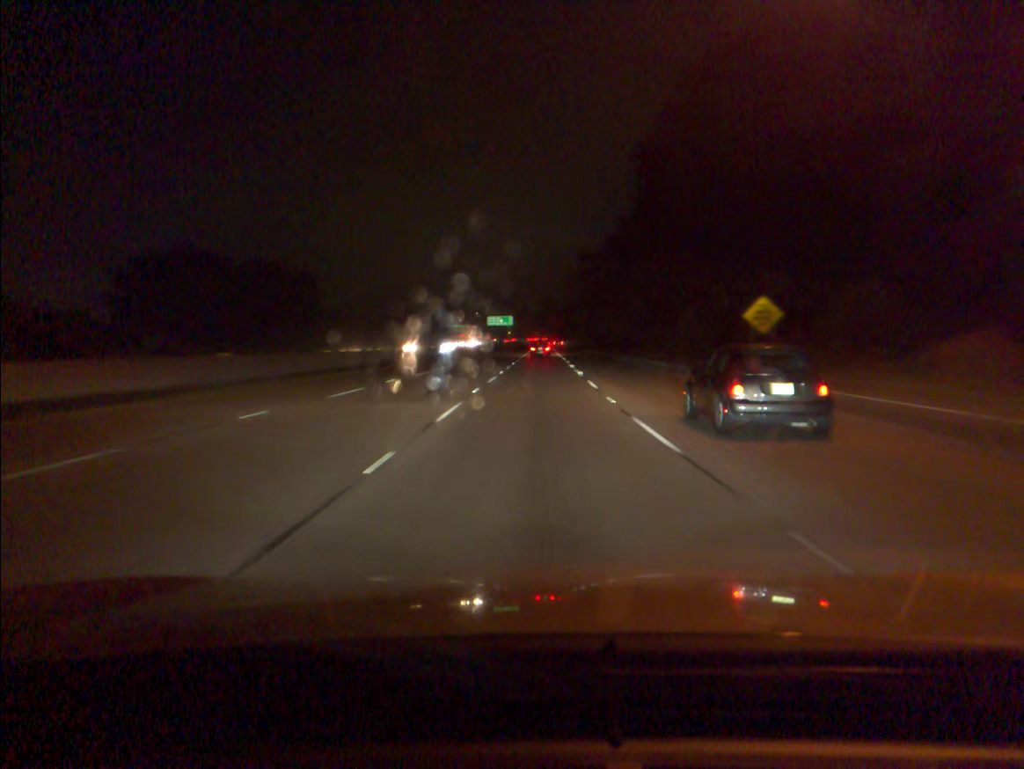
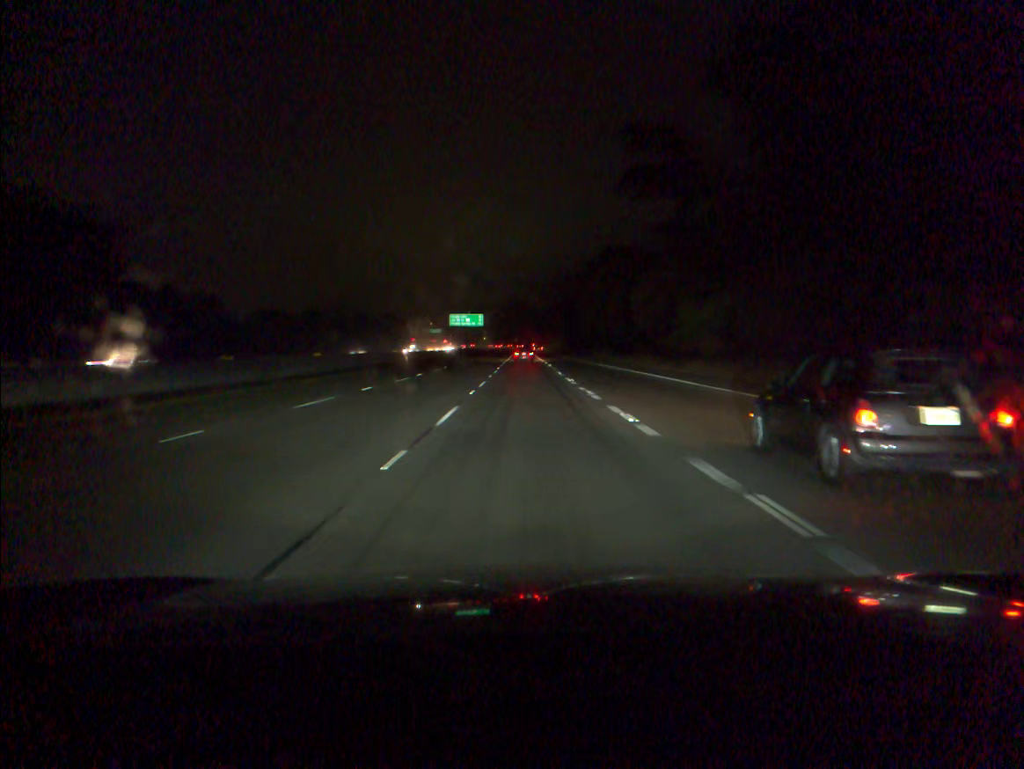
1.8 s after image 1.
(+1.0, +56.6) m; +2°
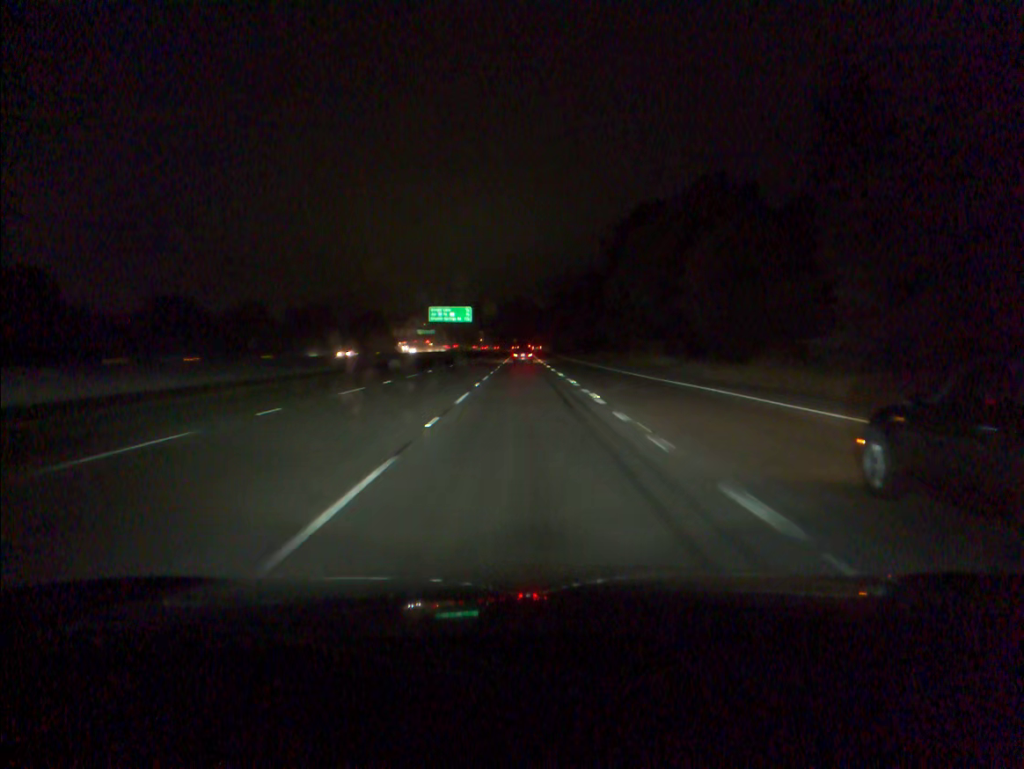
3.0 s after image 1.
(0.0, +37.8) m; 0°
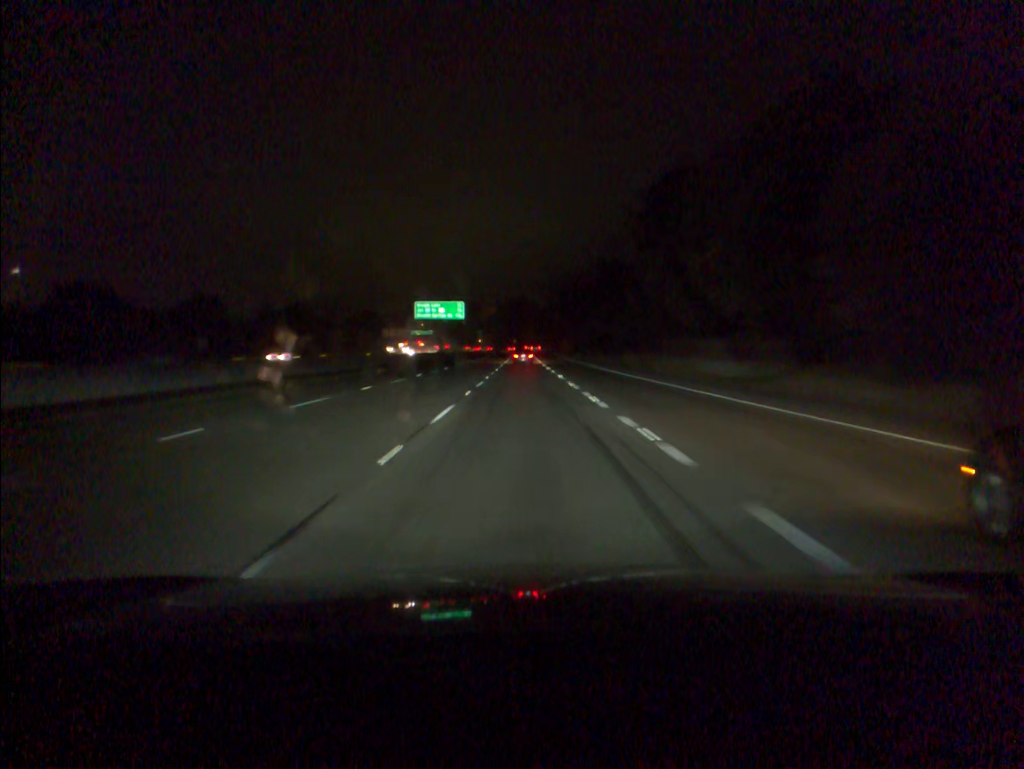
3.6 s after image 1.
(0.0, +18.9) m; 0°
